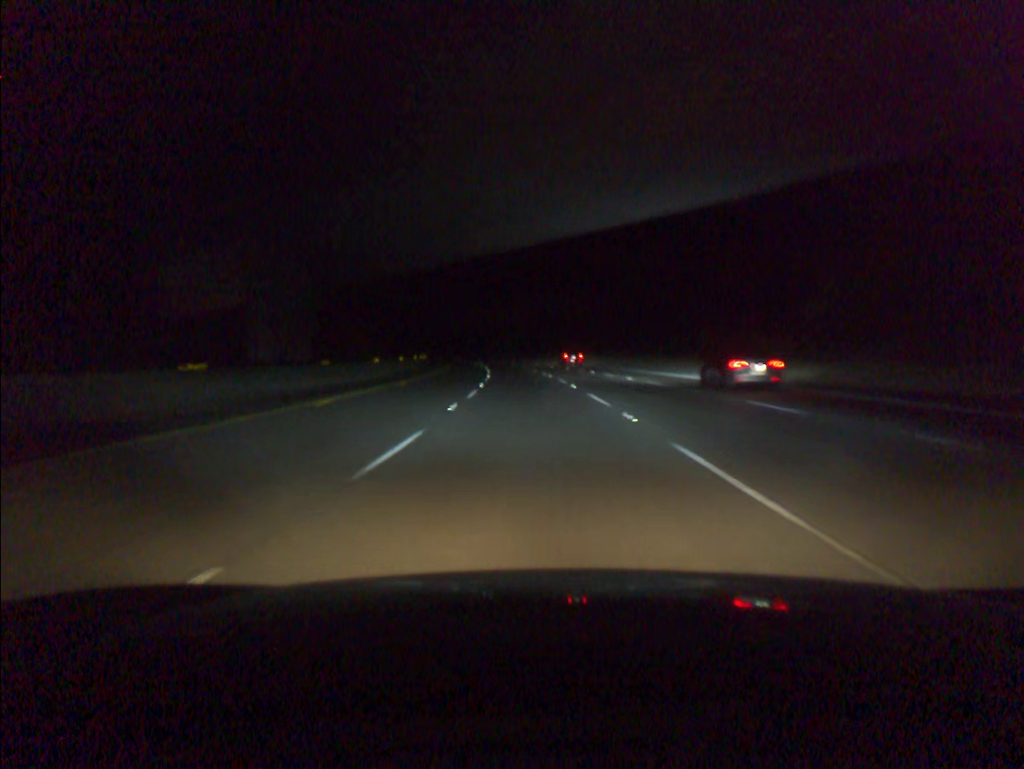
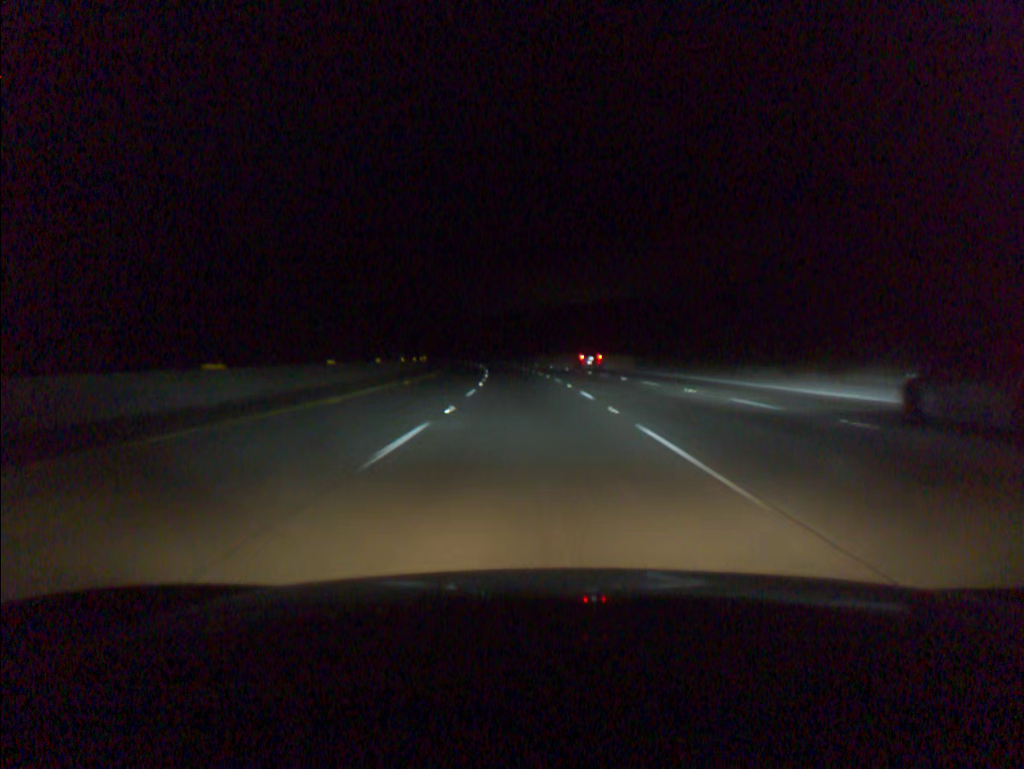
(-2.0, +57.0) m; -4°
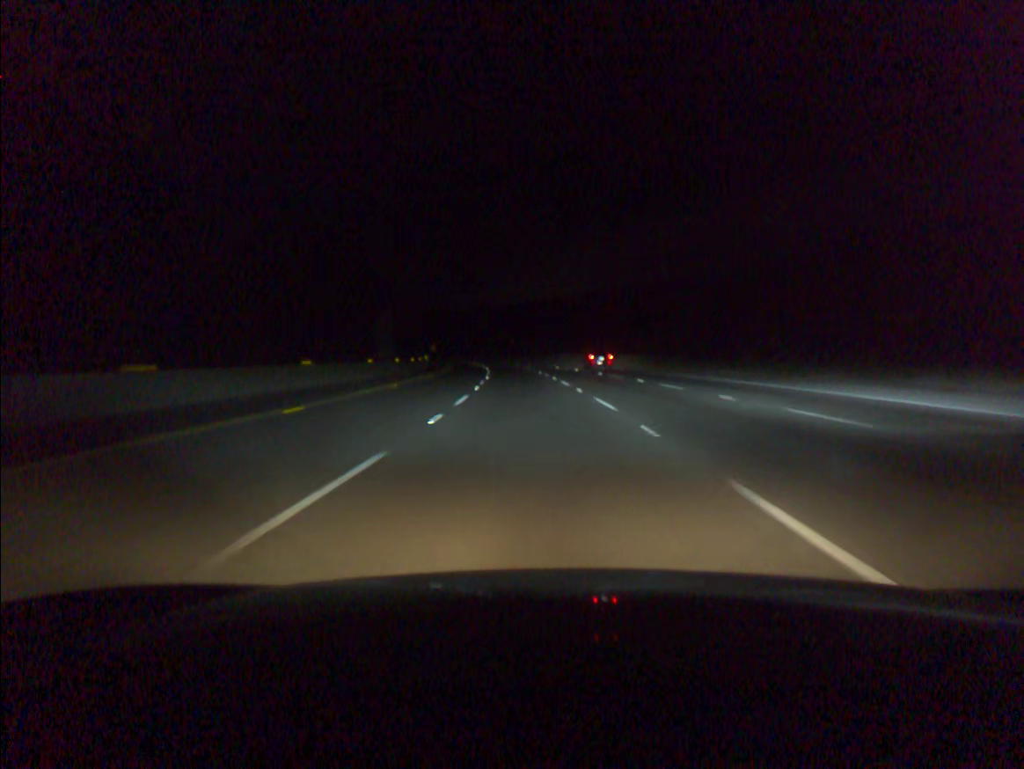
(-0.2, +19.0) m; -1°
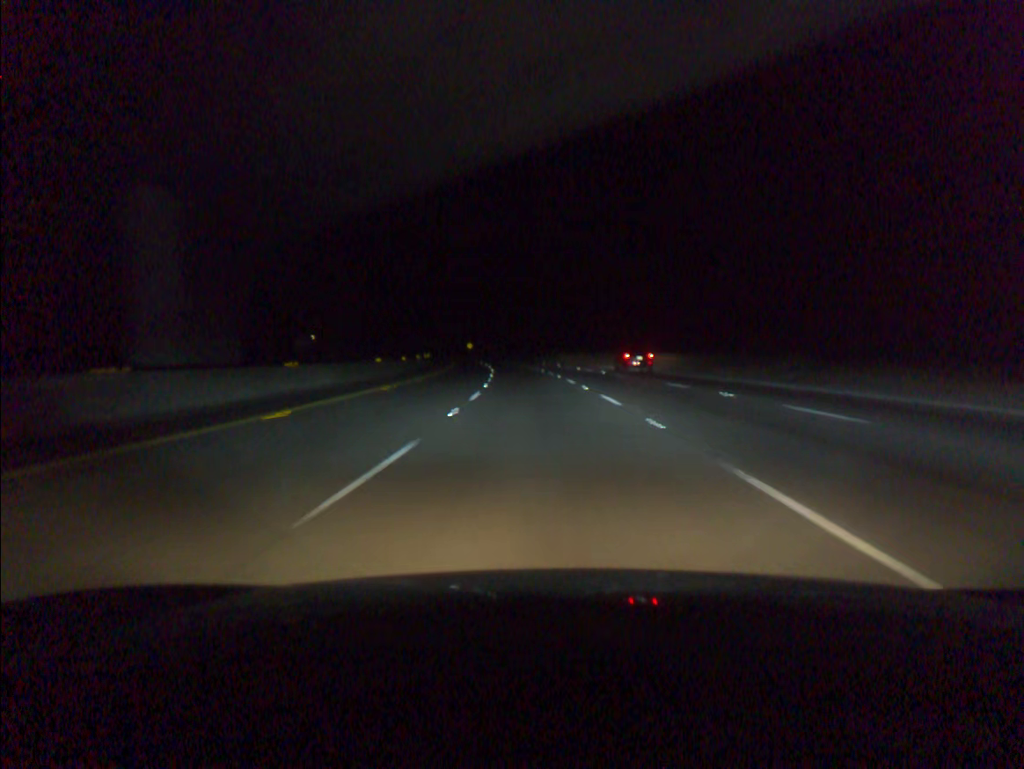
(-2.1, +57.0) m; -4°
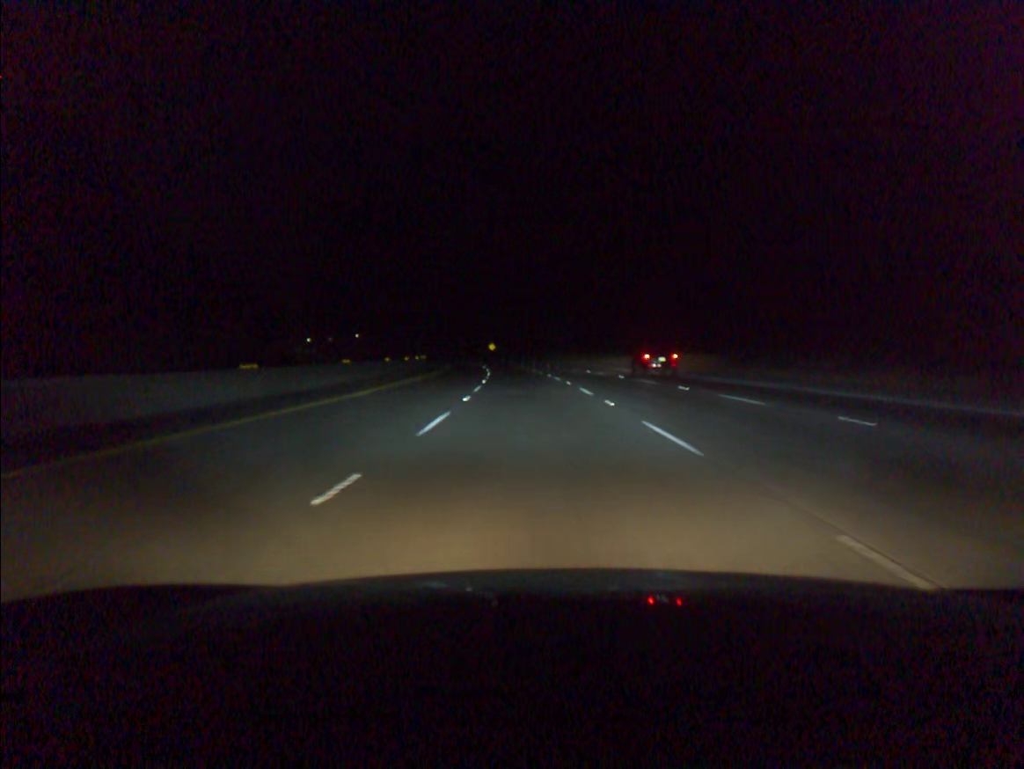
(-0.8, +38.1) m; -2°
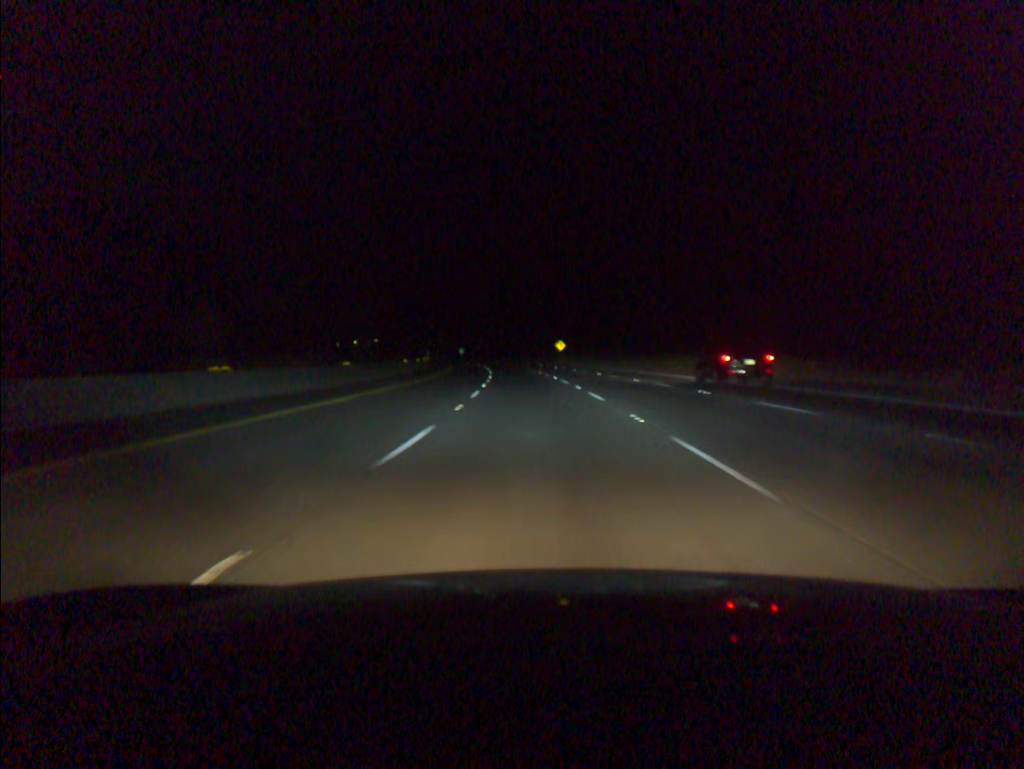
(-3.6, +76.2) m; -5°
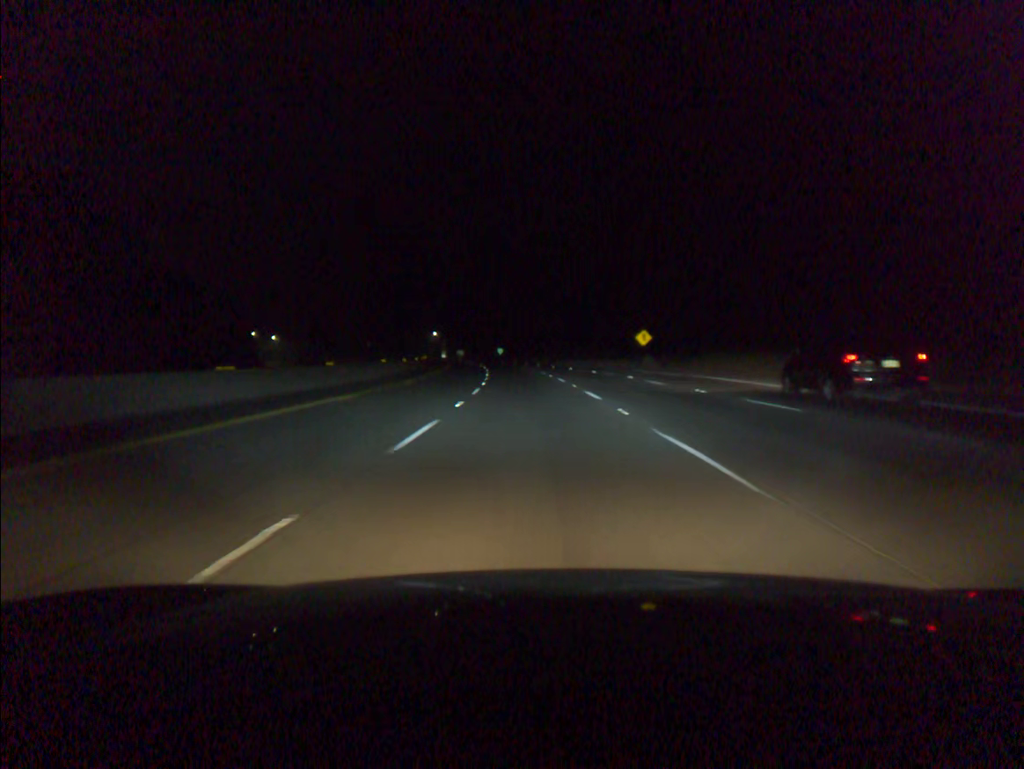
(-1.9, +57.2) m; -4°
